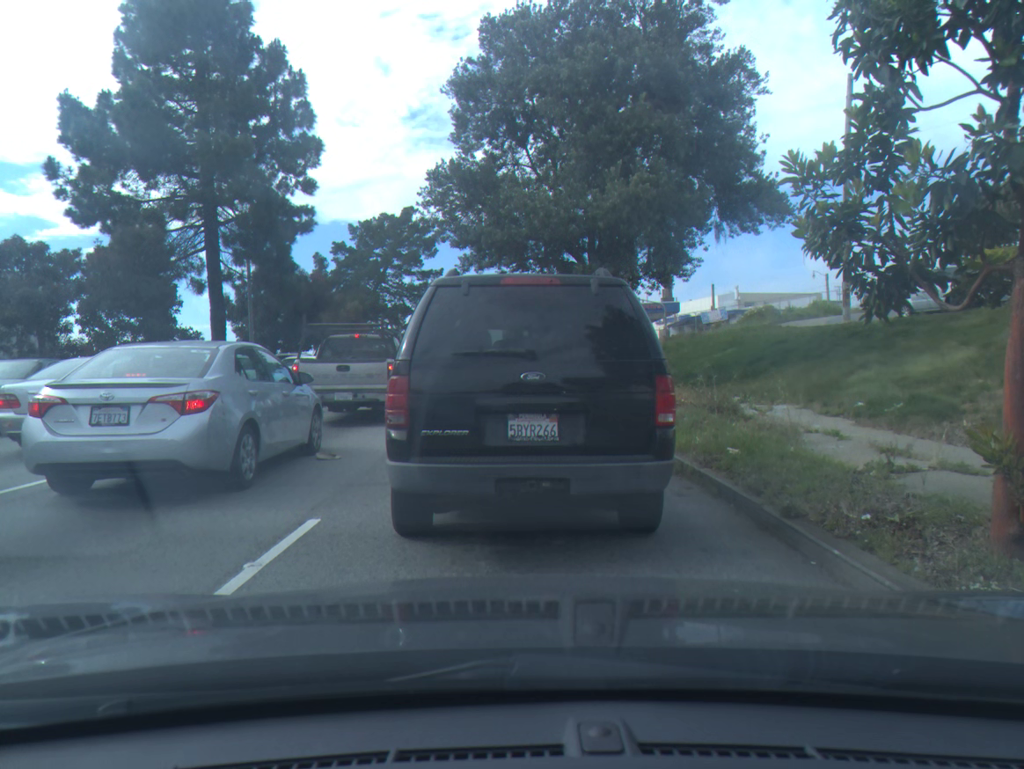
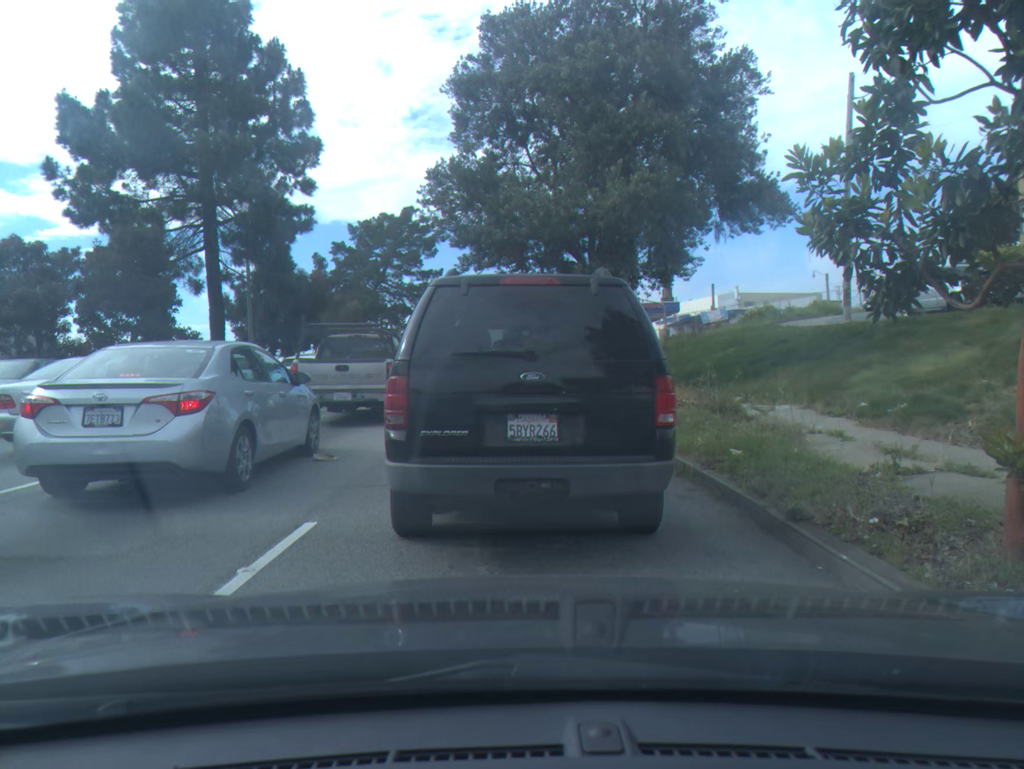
(0.0, +0.1) m; 0°
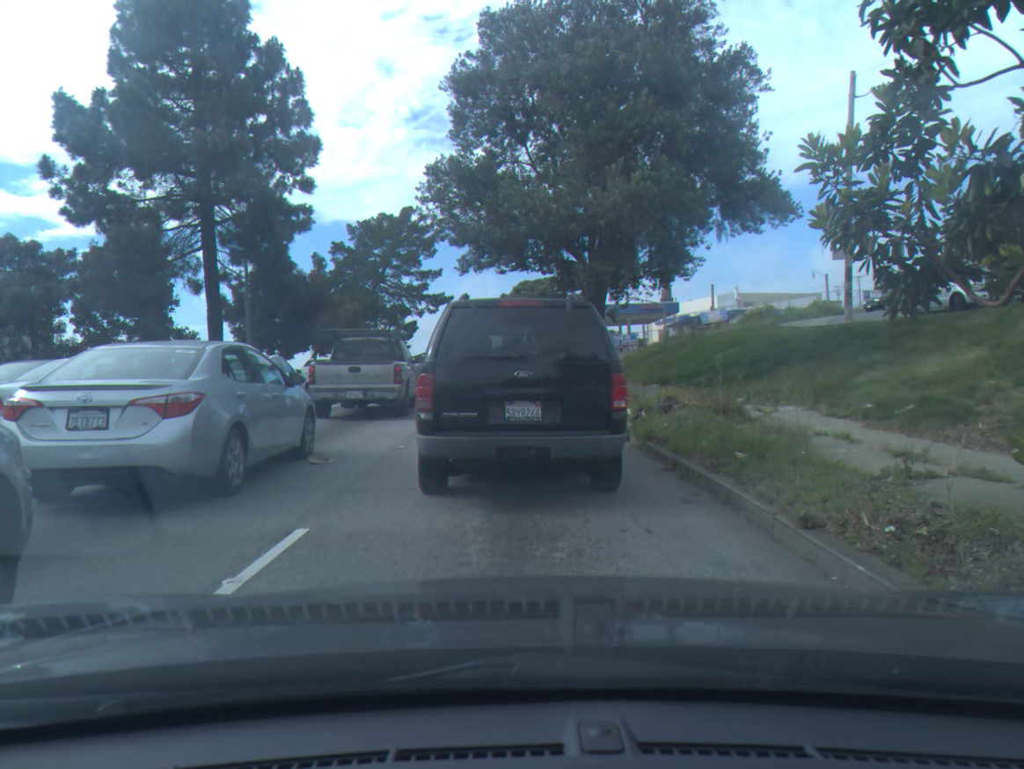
(0.0, +0.2) m; 0°
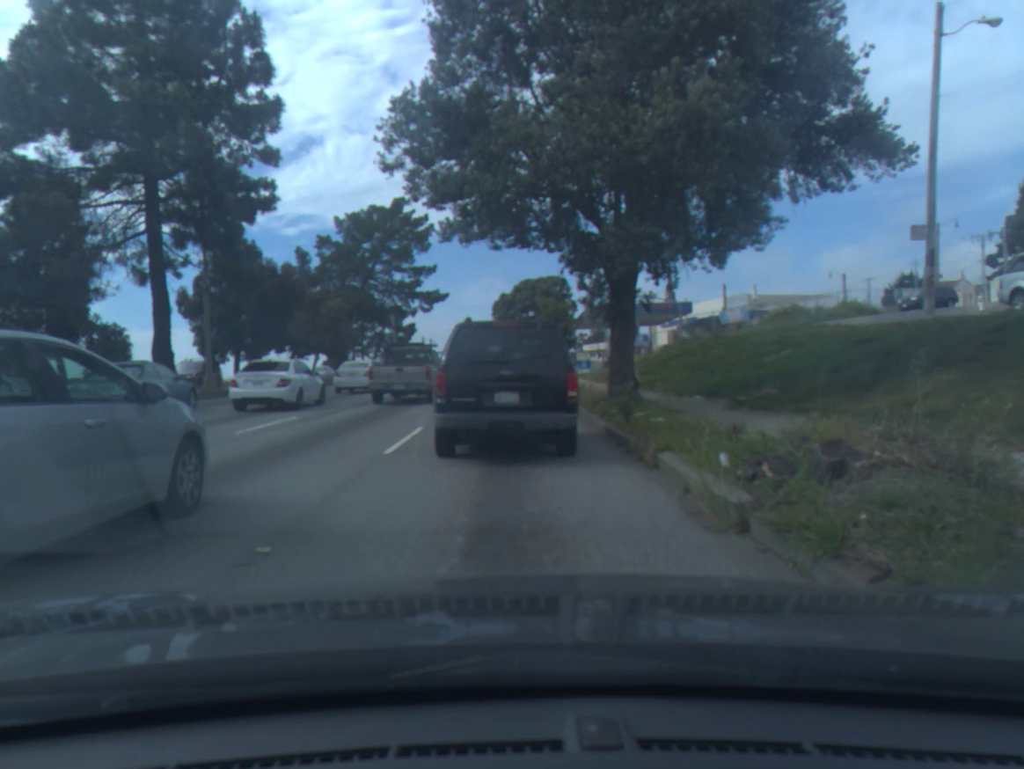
(0.0, +5.7) m; 0°
